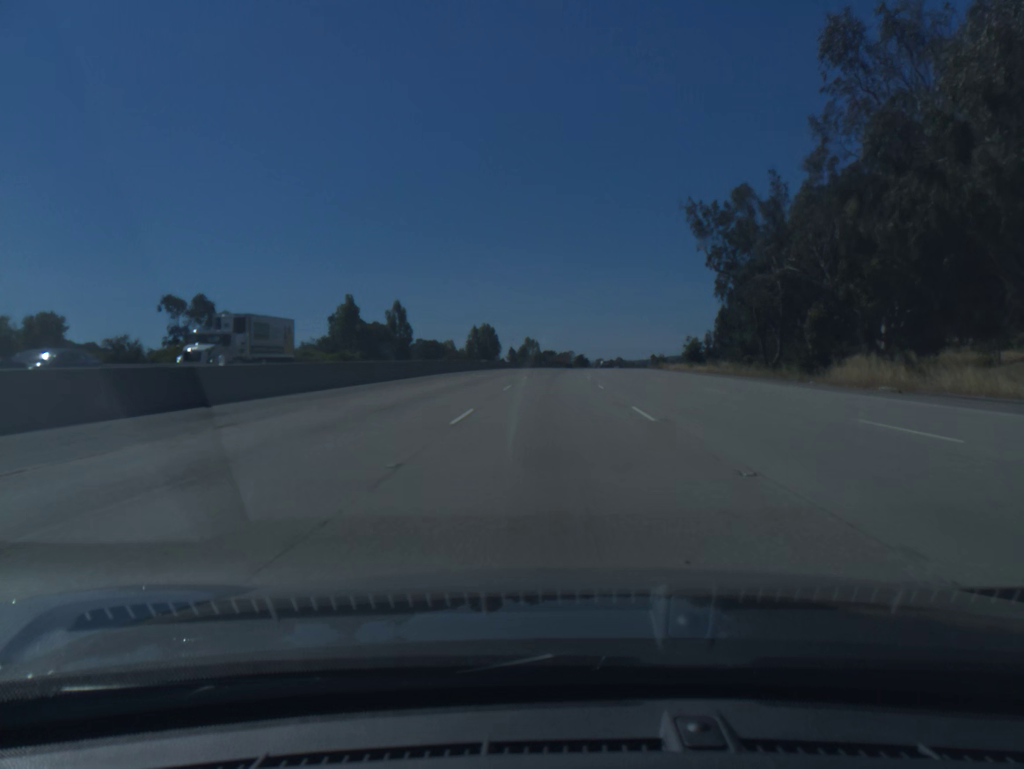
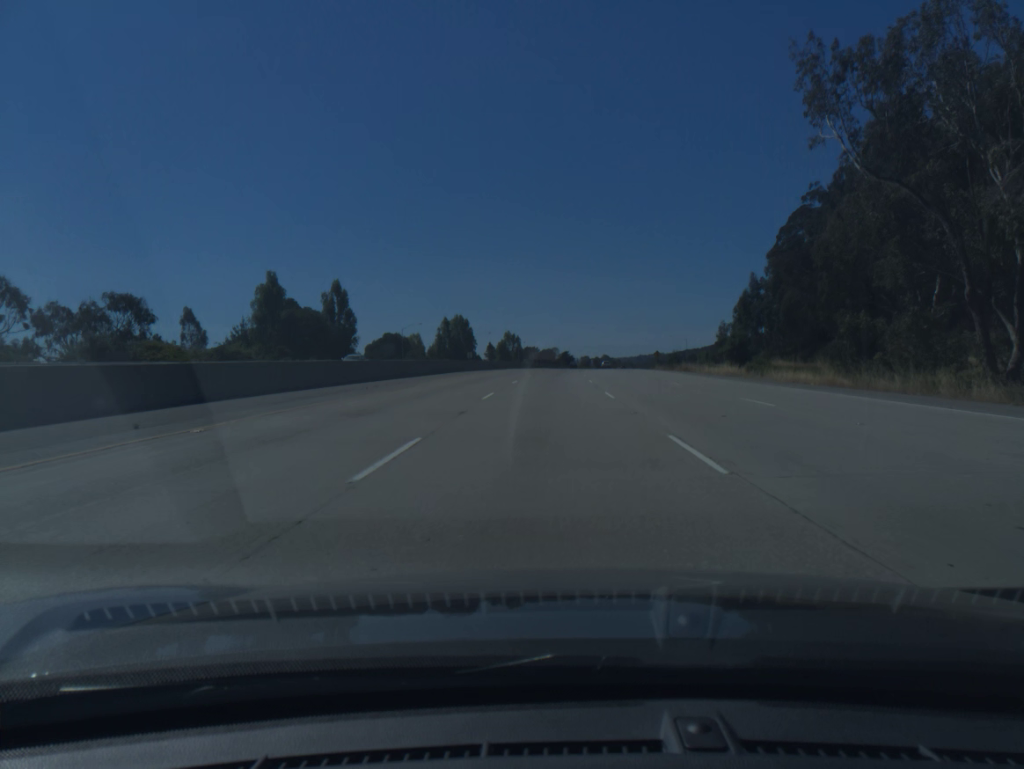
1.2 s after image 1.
(+0.5, +34.6) m; +1°
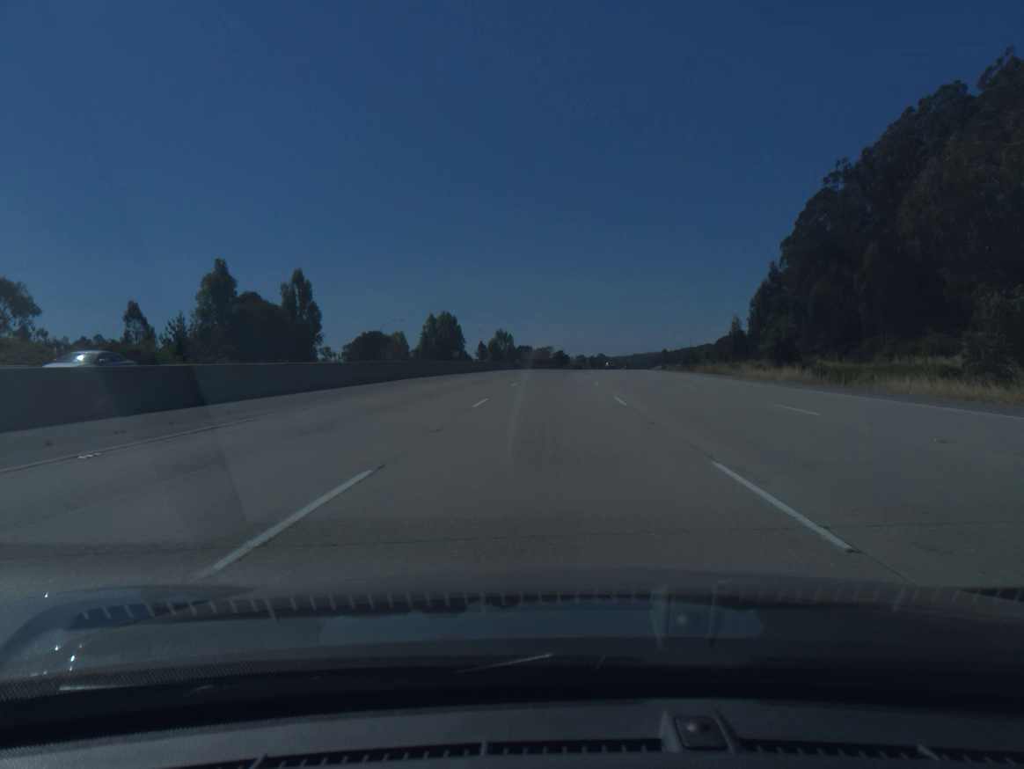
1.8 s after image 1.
(+0.1, +17.3) m; 0°
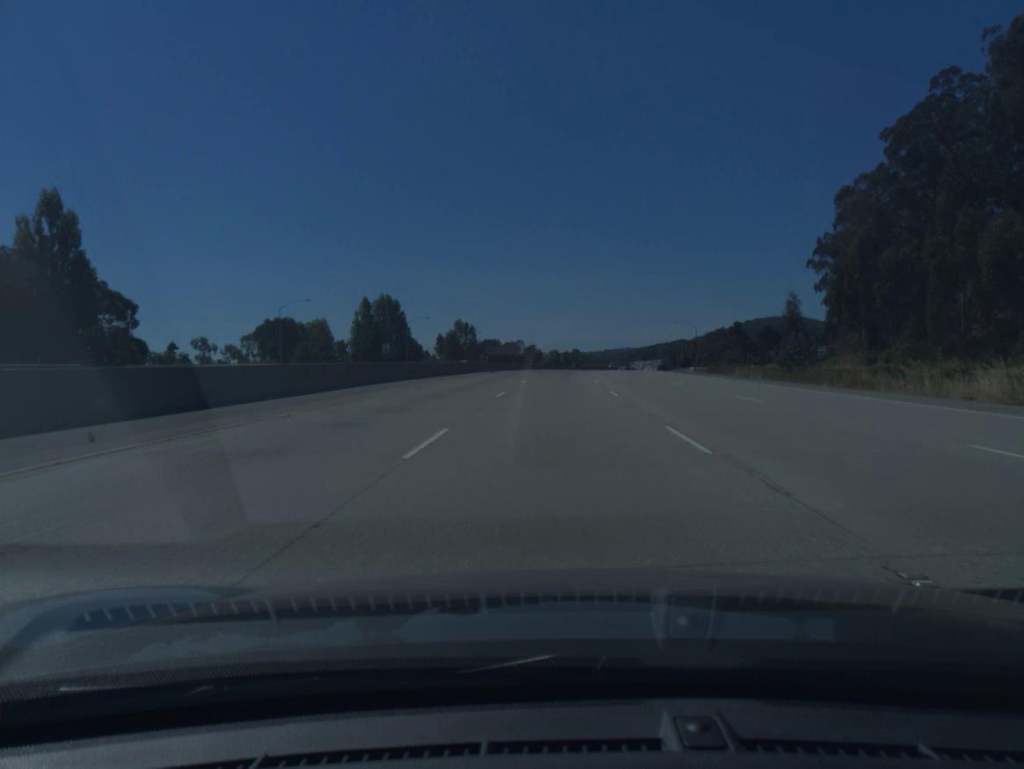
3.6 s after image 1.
(+0.8, +52.2) m; +2°
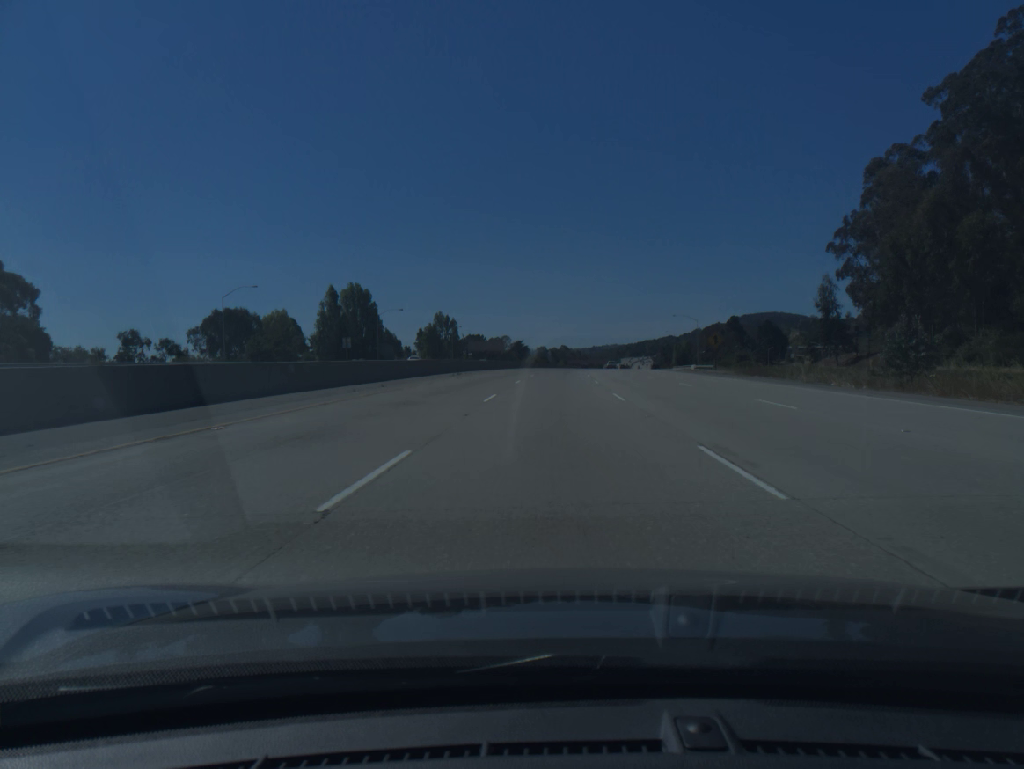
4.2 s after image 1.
(+0.1, +17.4) m; +1°
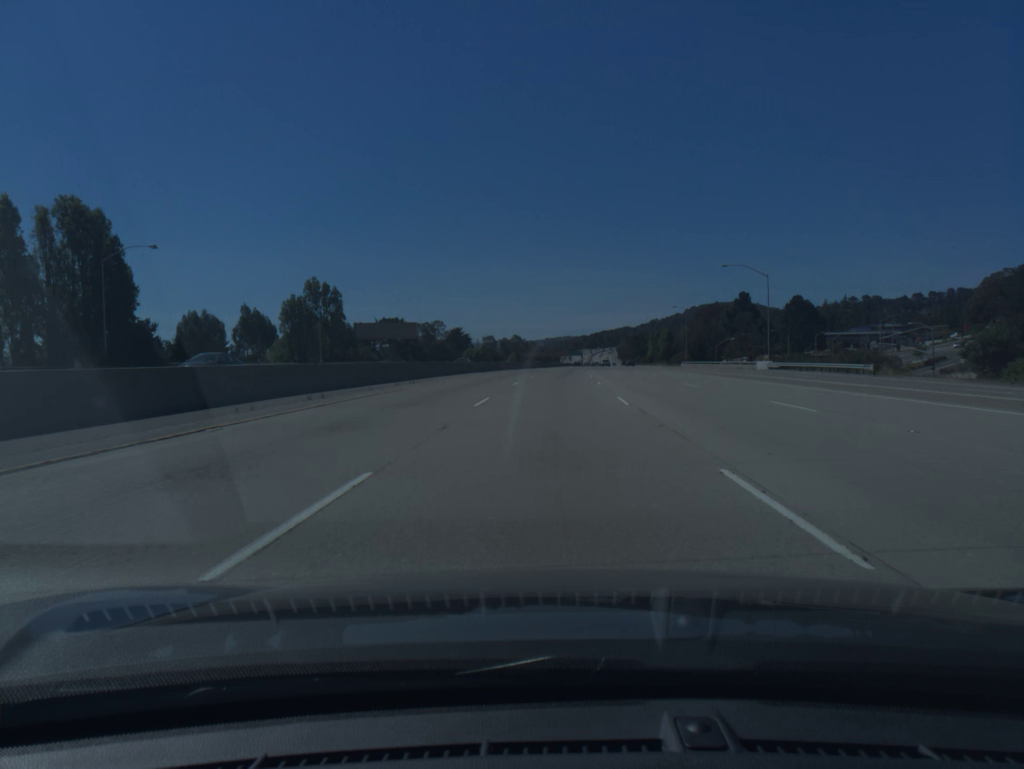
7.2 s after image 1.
(+2.8, +87.3) m; +4°
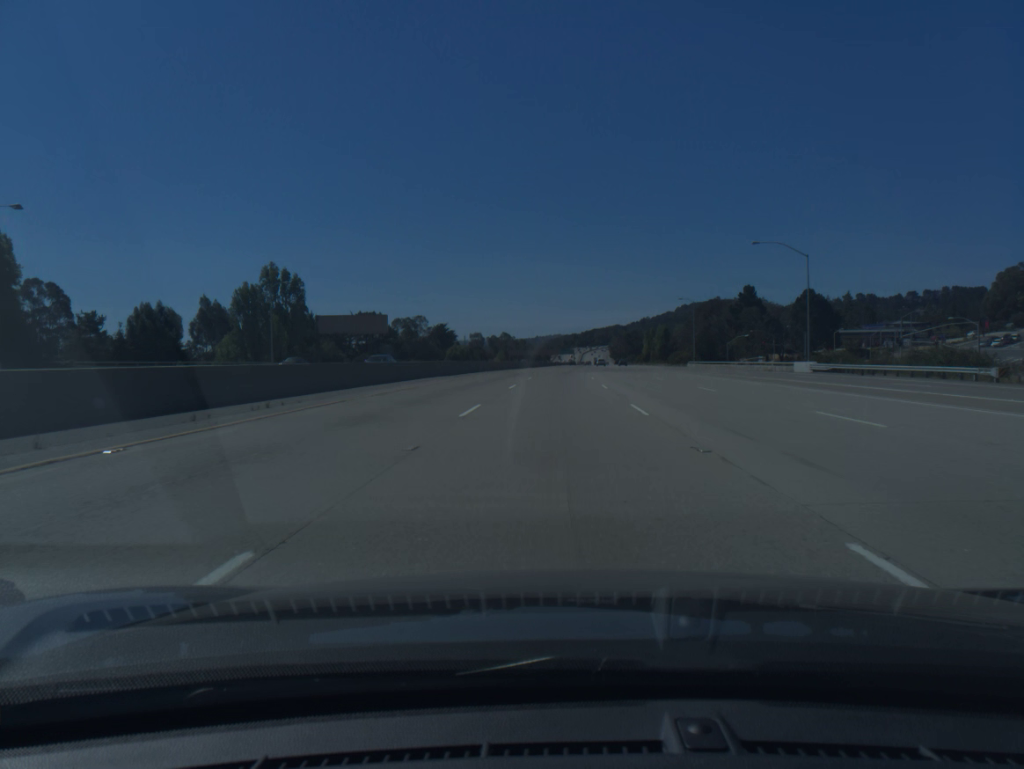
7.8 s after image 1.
(+0.1, +17.5) m; +1°
